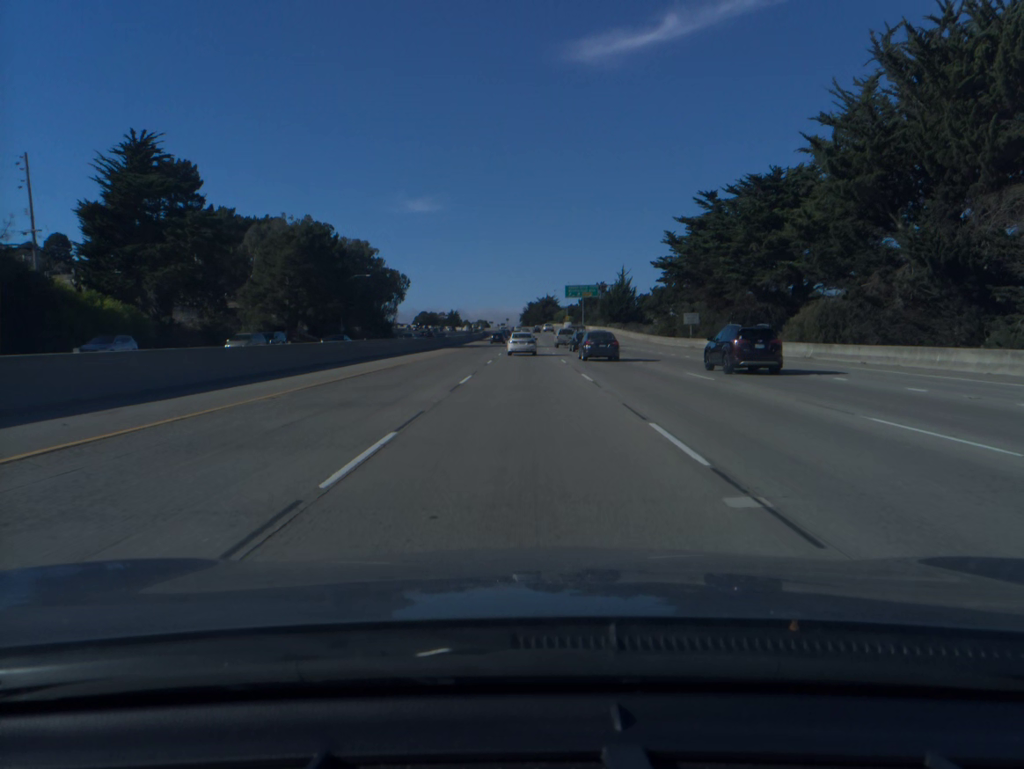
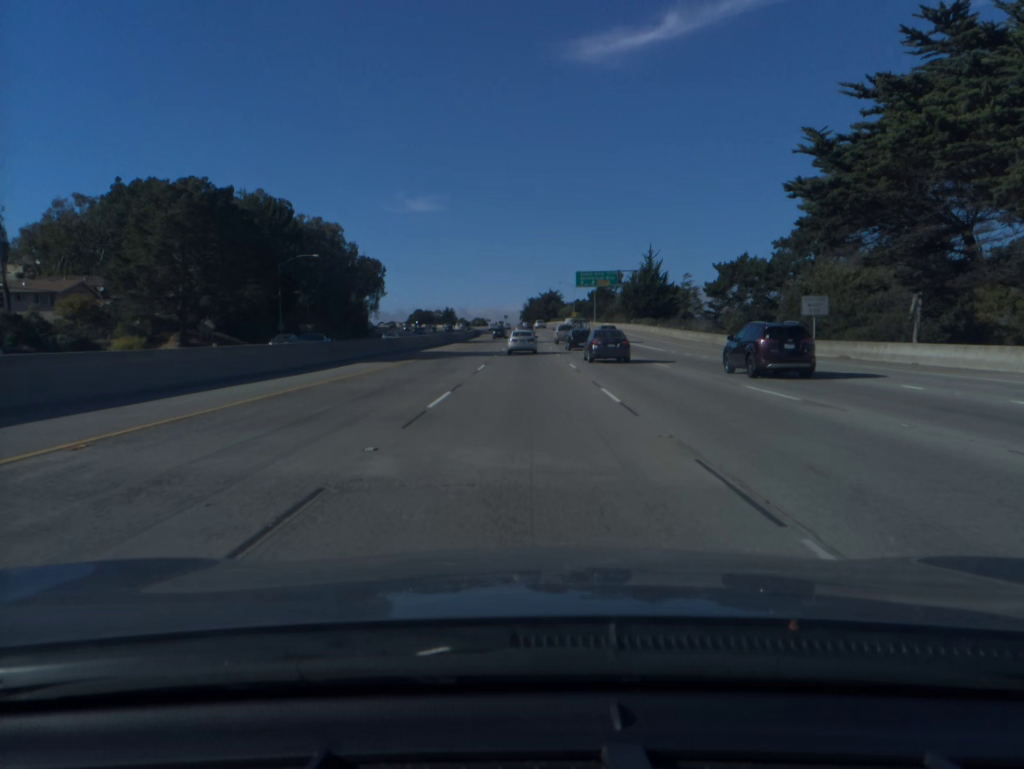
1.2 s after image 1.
(0.0, +36.4) m; 0°
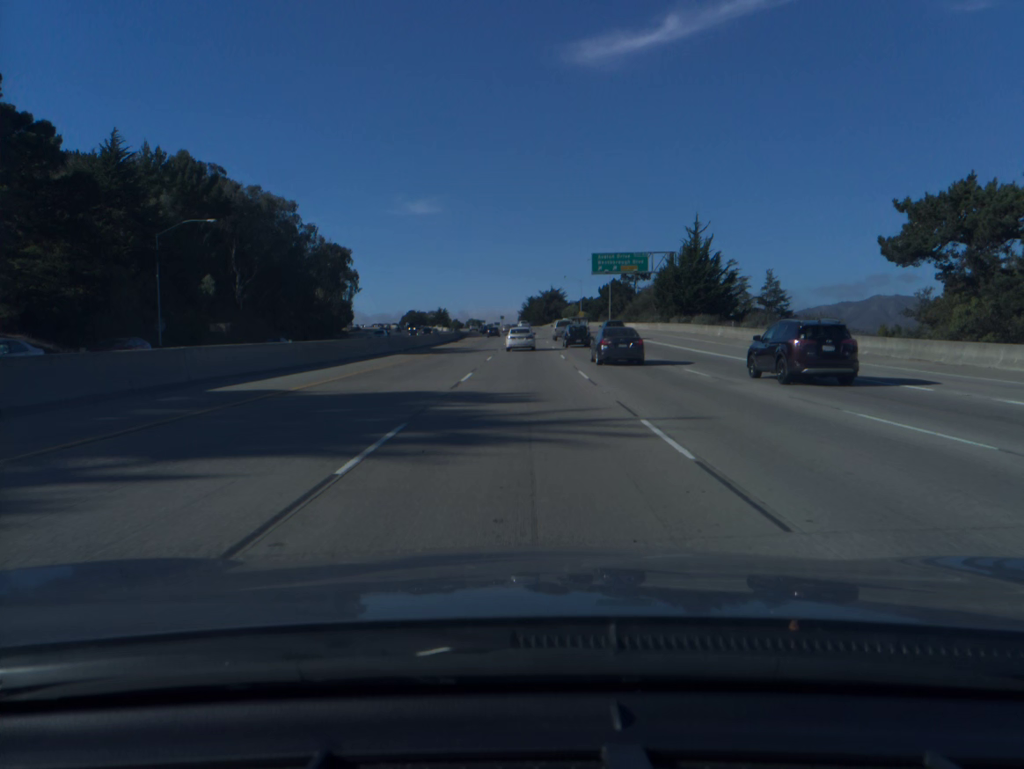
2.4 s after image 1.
(0.0, +36.1) m; 0°
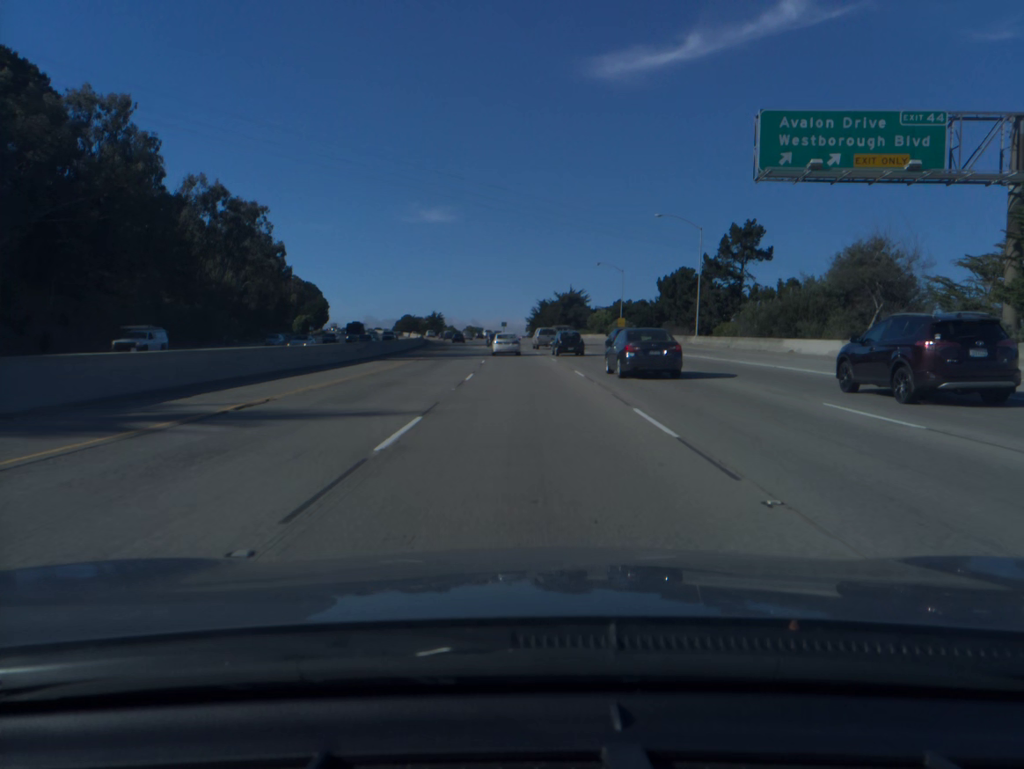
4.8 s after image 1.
(-0.2, +71.3) m; -1°
